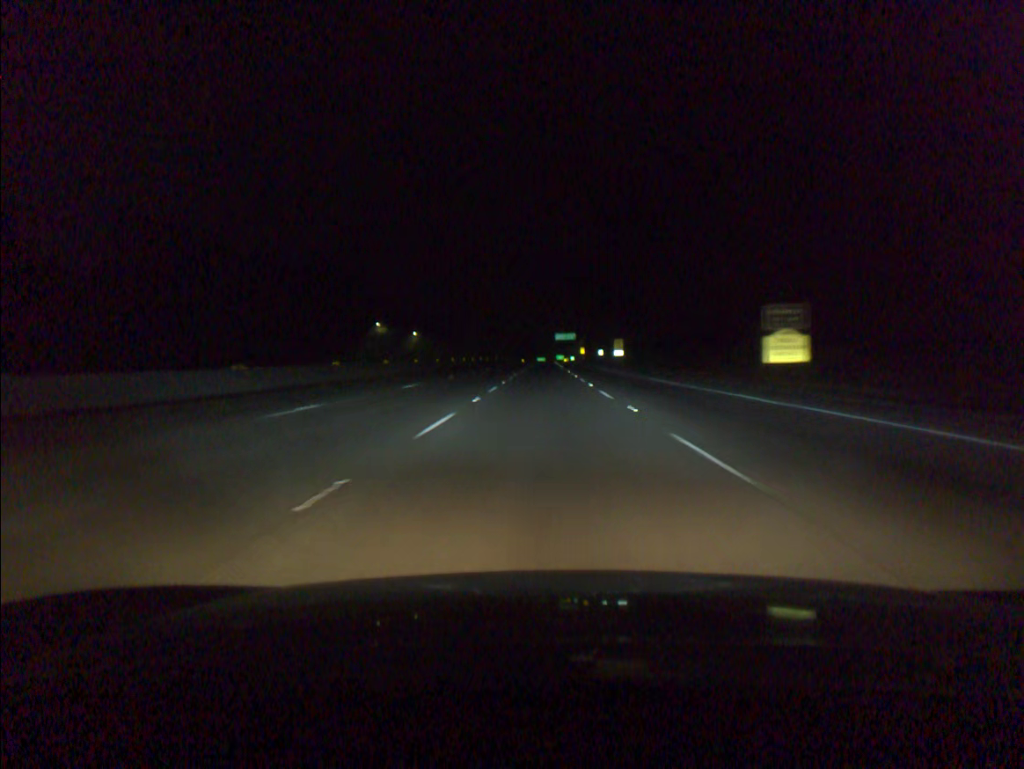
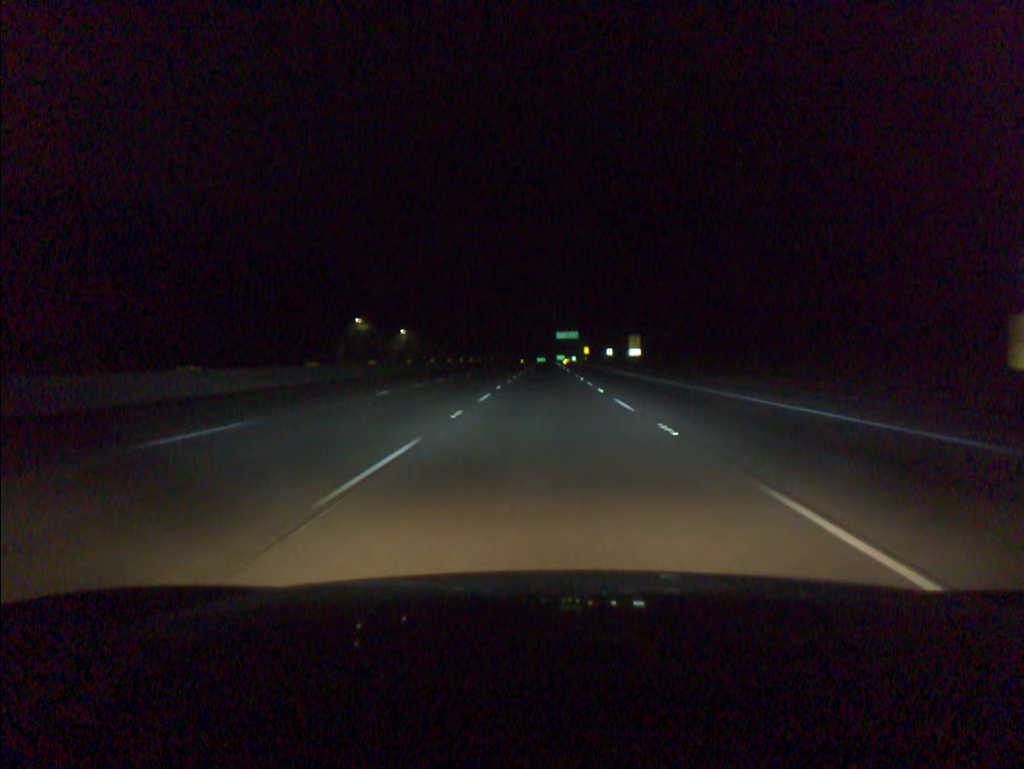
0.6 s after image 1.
(0.0, +19.7) m; 0°
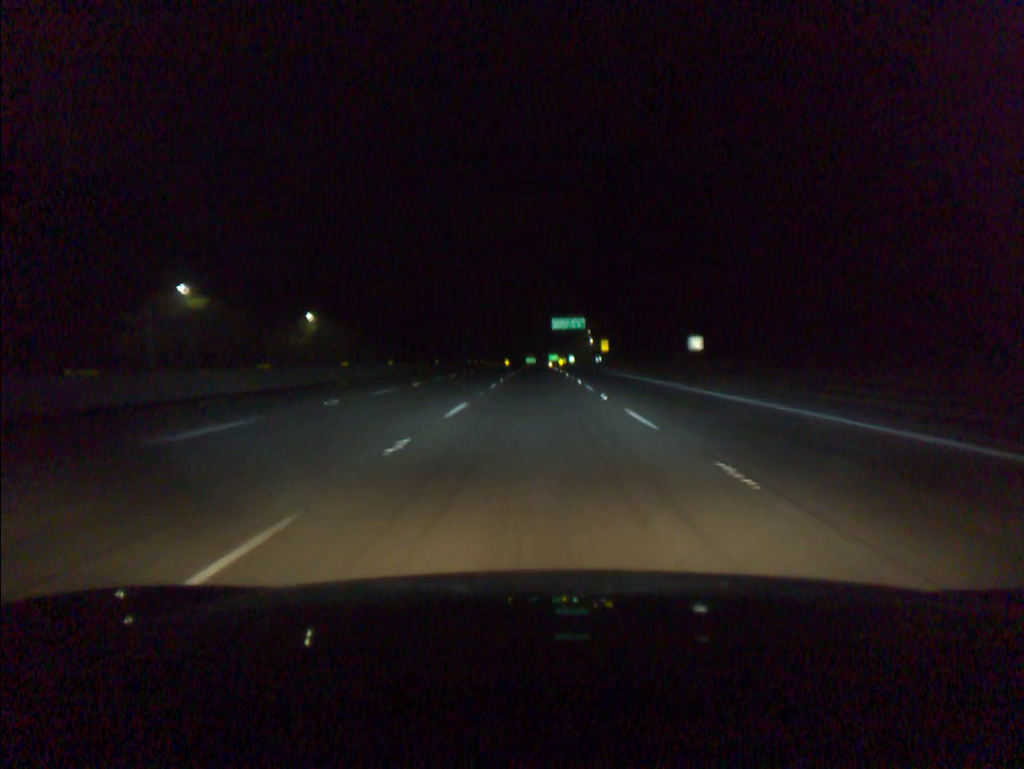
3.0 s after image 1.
(+0.5, +78.4) m; +1°
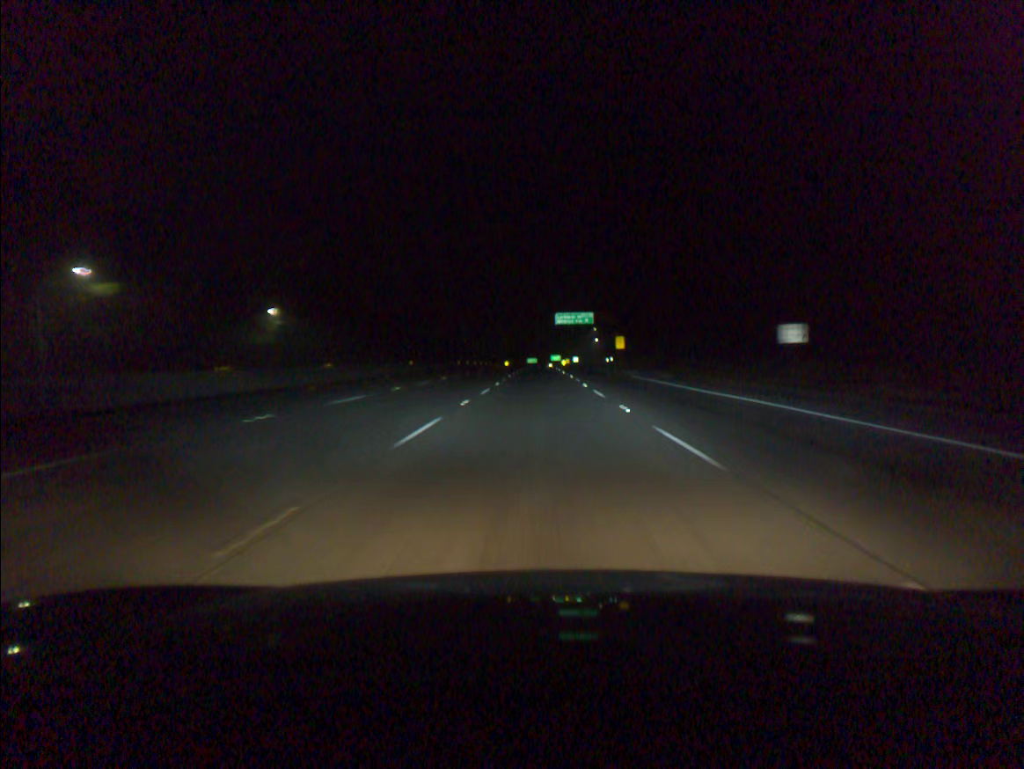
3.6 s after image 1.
(0.0, +19.6) m; 0°
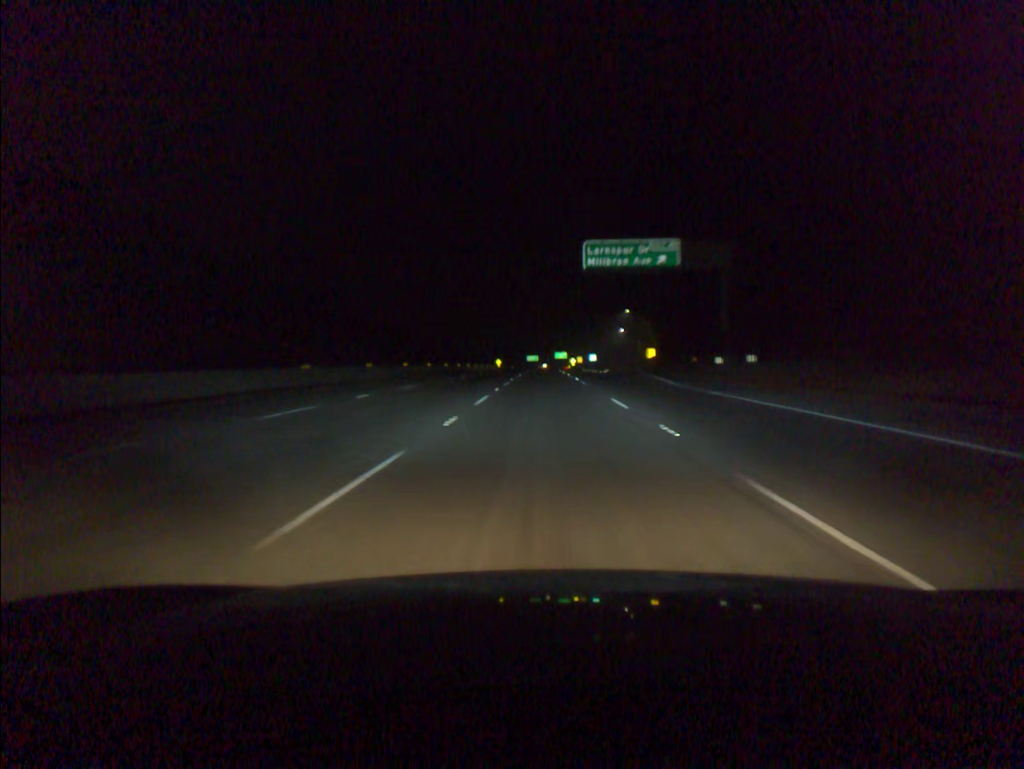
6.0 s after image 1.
(-0.3, +78.3) m; 0°
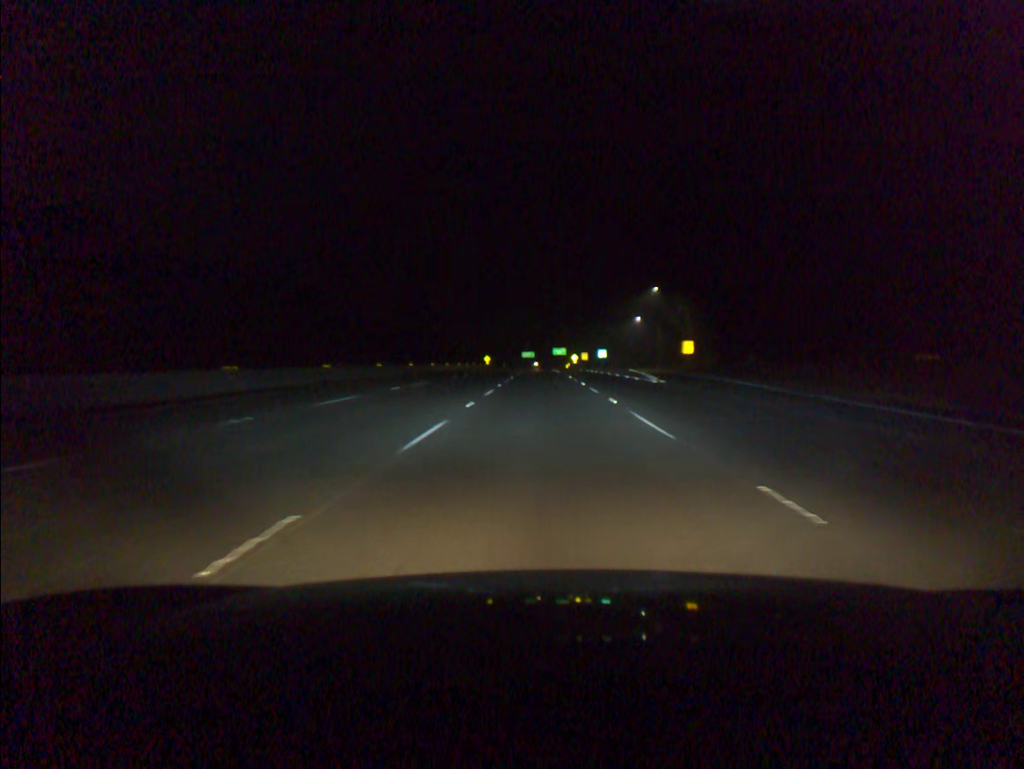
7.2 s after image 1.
(+0.1, +39.2) m; 0°
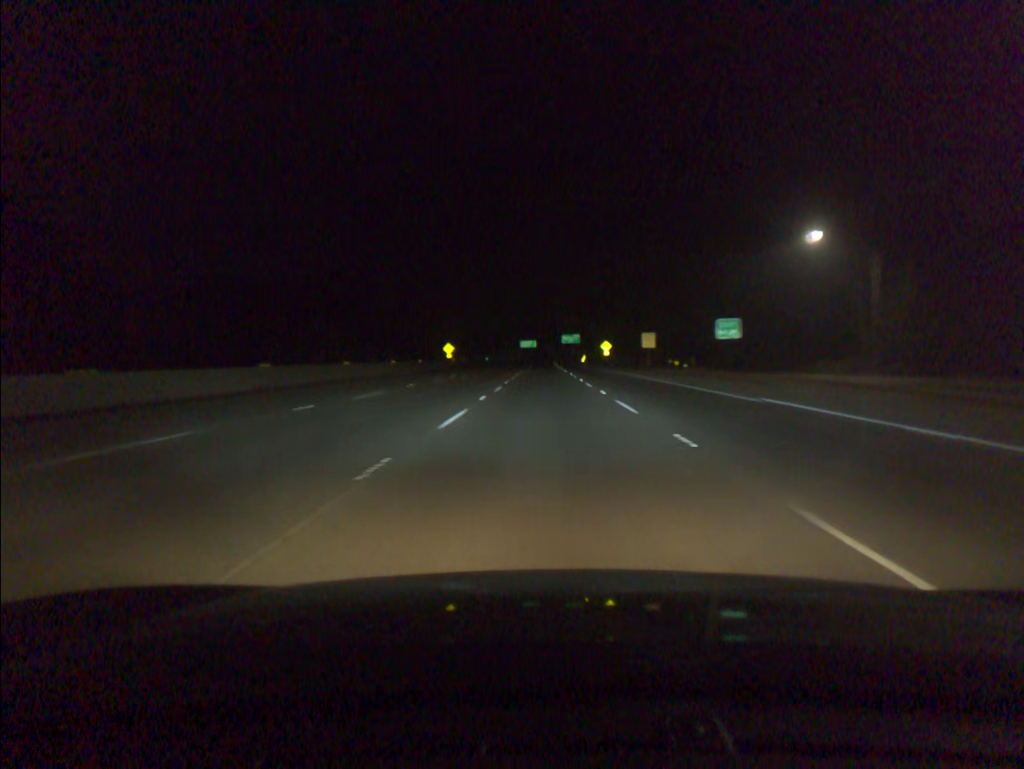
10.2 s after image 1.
(-0.1, +98.5) m; 0°
